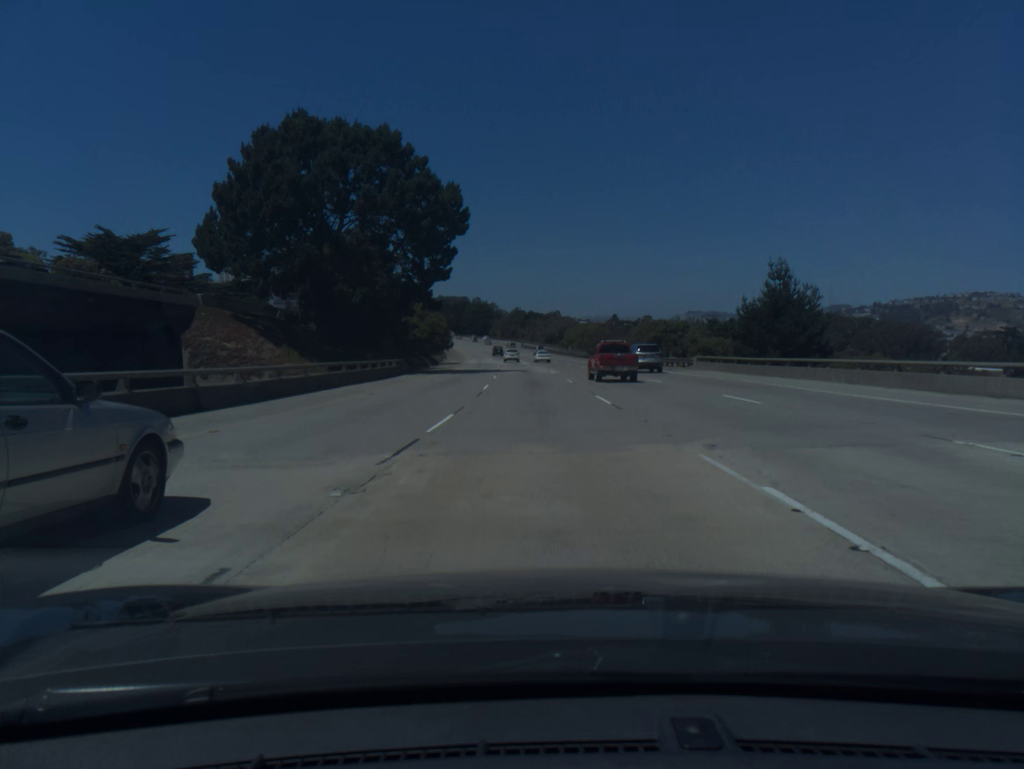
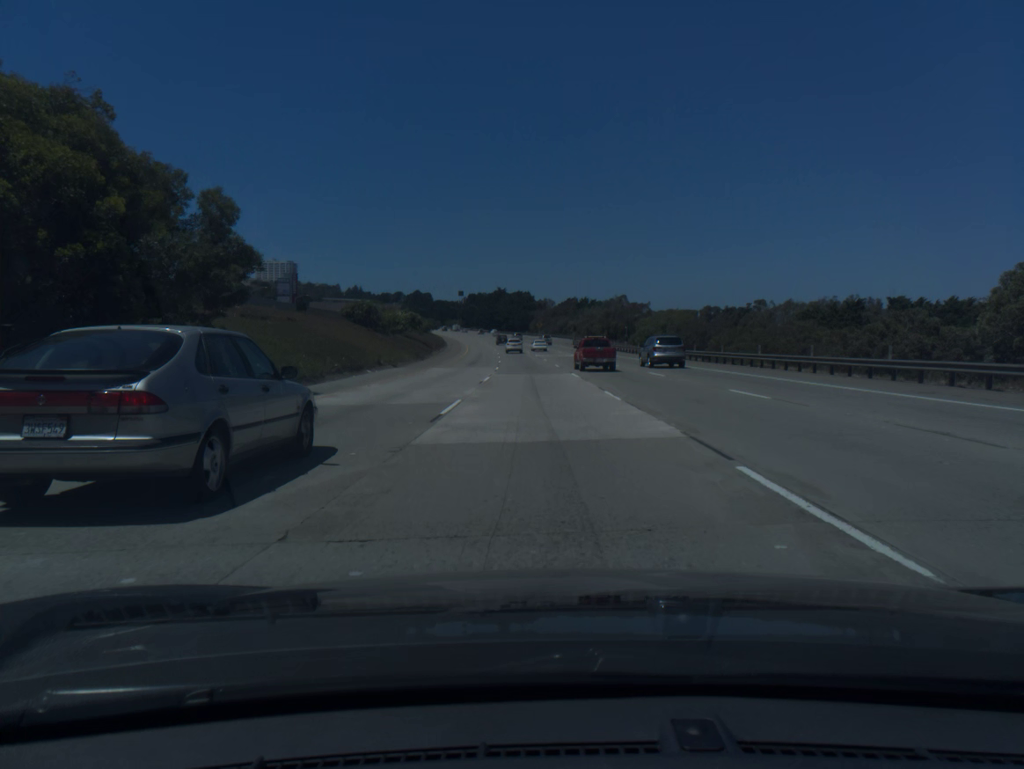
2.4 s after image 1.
(-2.3, +75.5) m; -4°
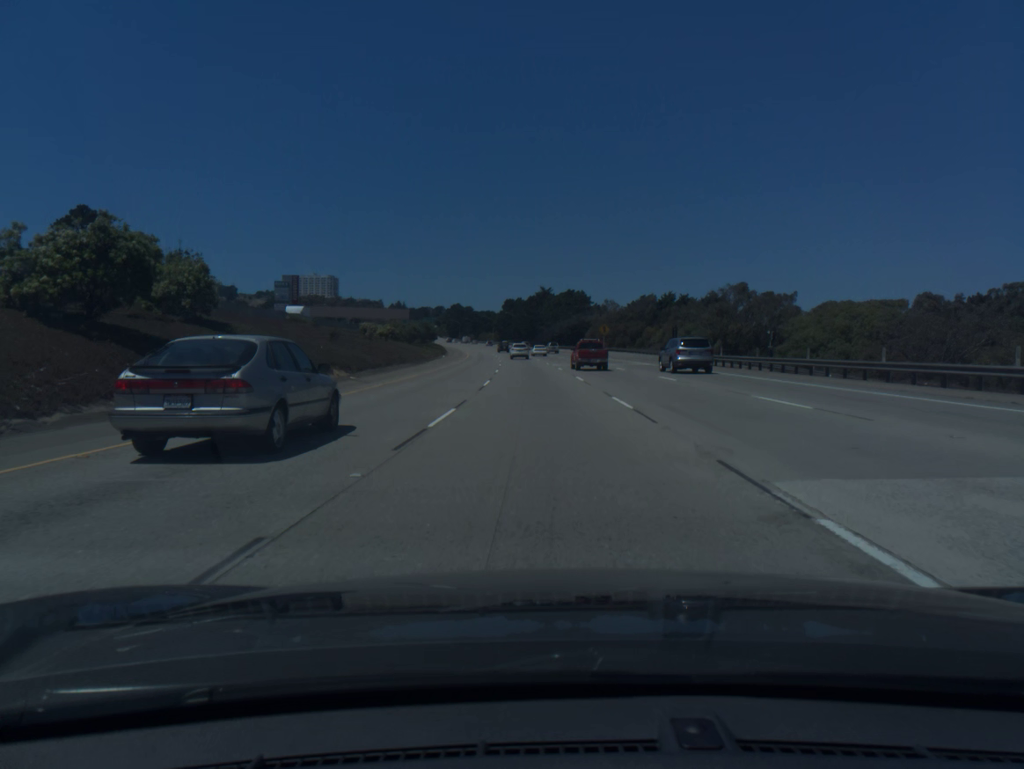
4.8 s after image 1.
(-2.1, +74.9) m; -3°
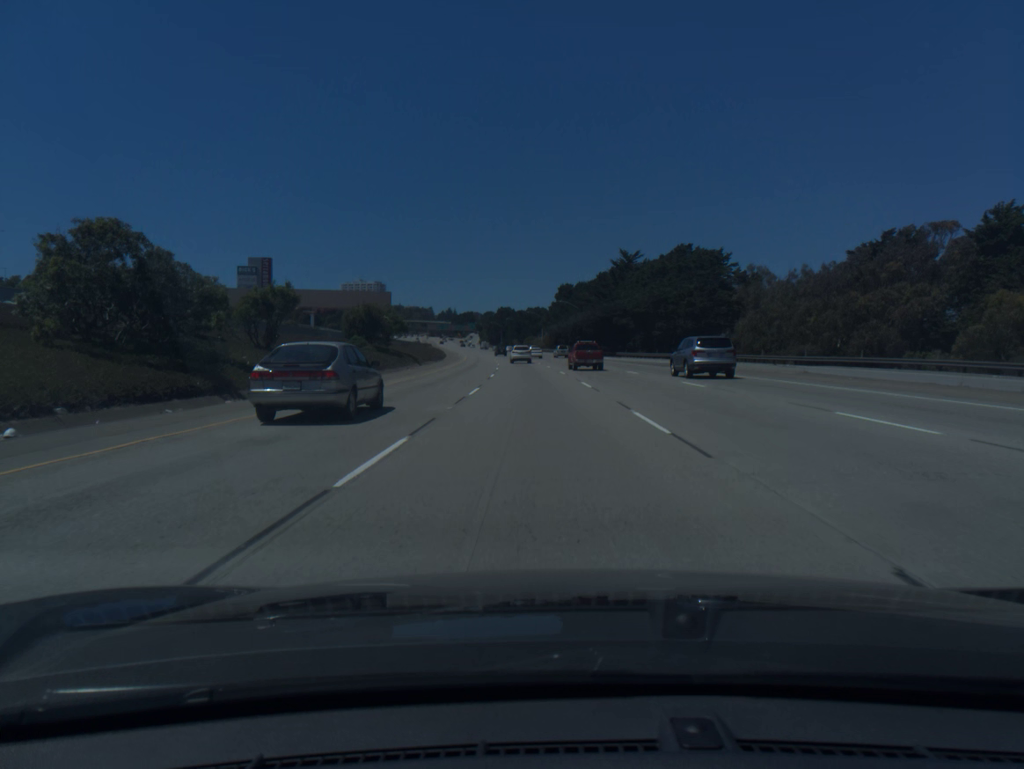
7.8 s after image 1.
(-3.3, +92.4) m; -4°
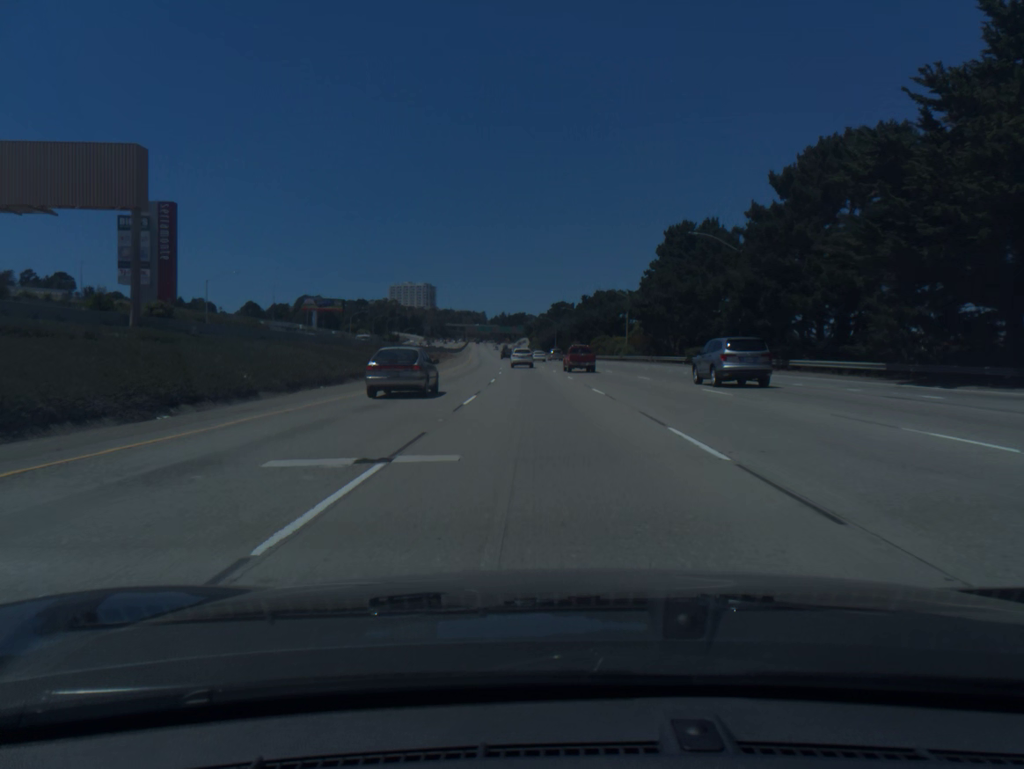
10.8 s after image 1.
(-3.6, +90.5) m; -4°
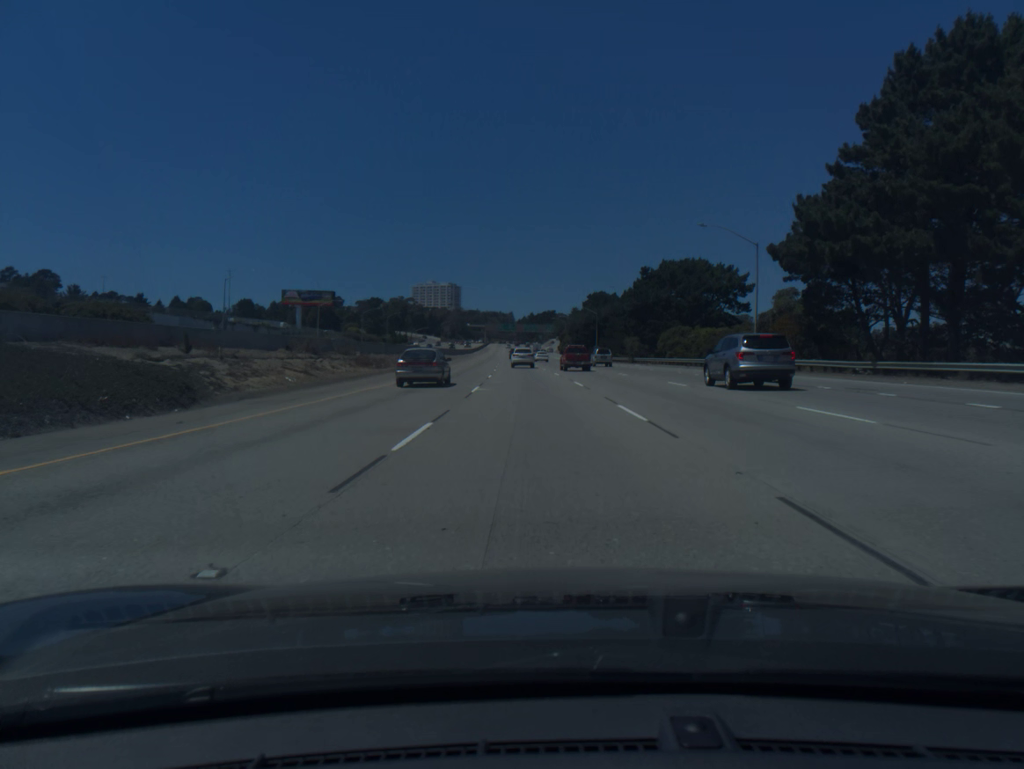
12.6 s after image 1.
(-1.0, +53.1) m; -2°
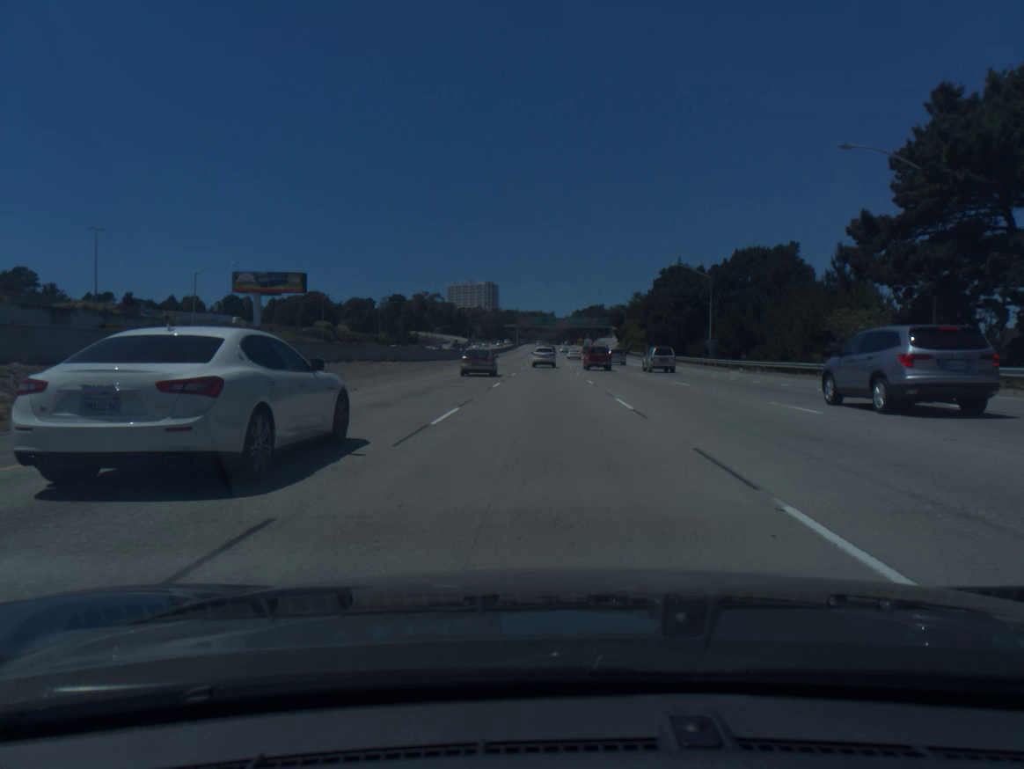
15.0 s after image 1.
(-2.0, +69.9) m; -3°
